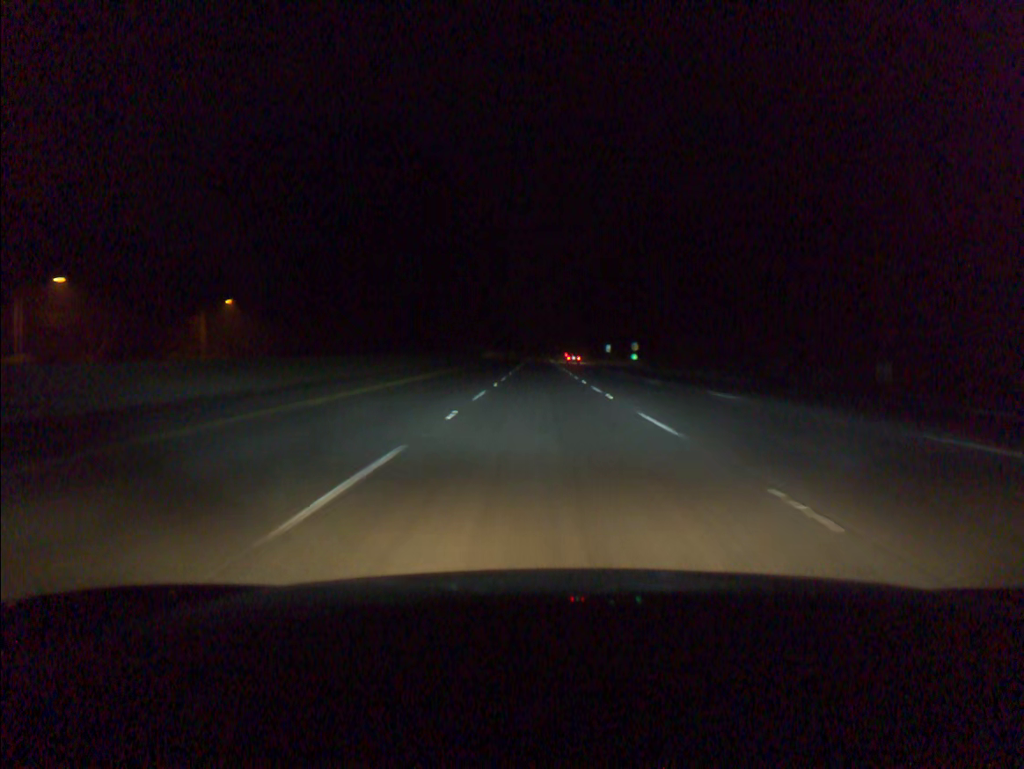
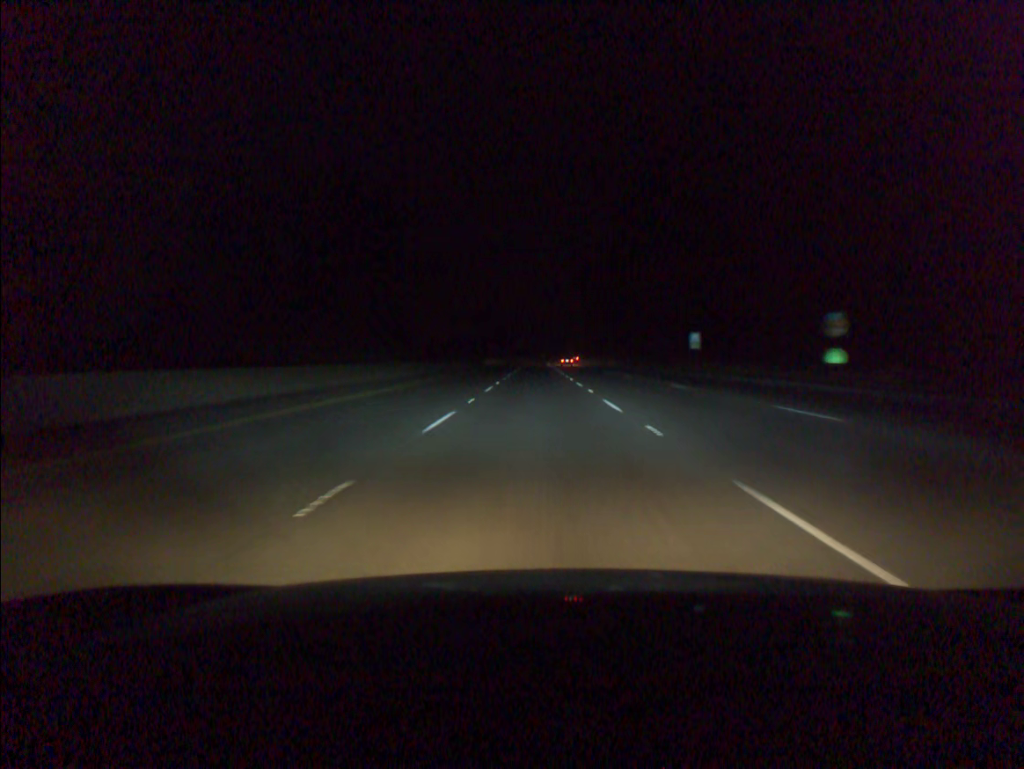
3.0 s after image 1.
(-0.3, +95.6) m; 0°
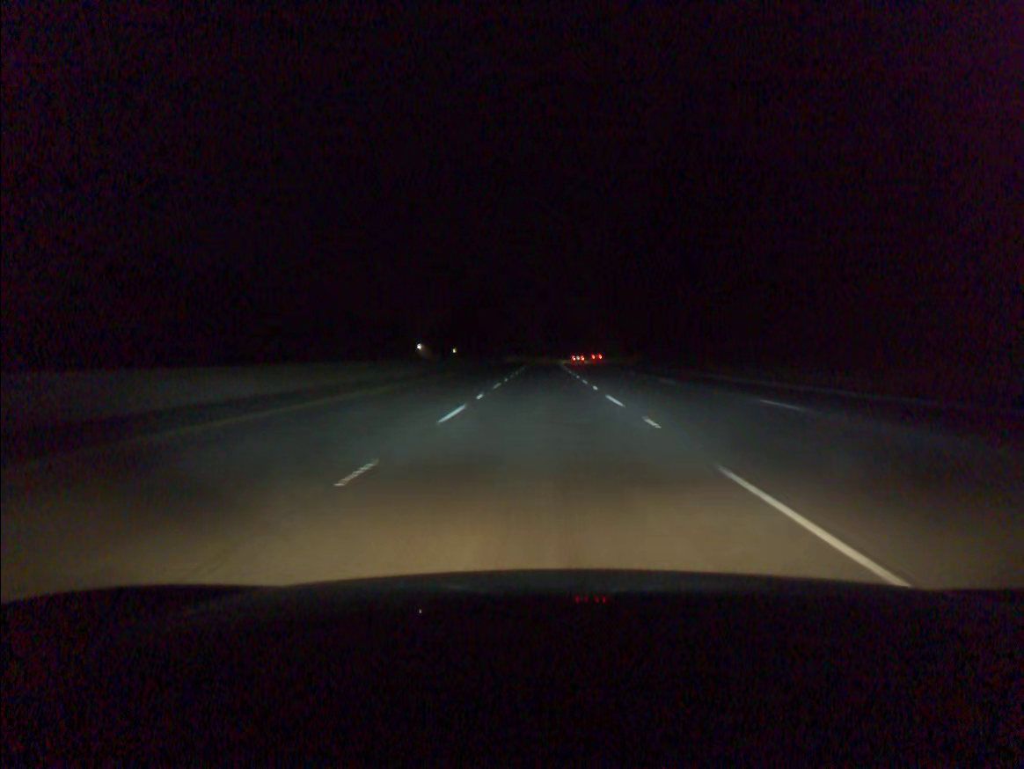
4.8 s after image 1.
(-0.3, +57.2) m; -1°
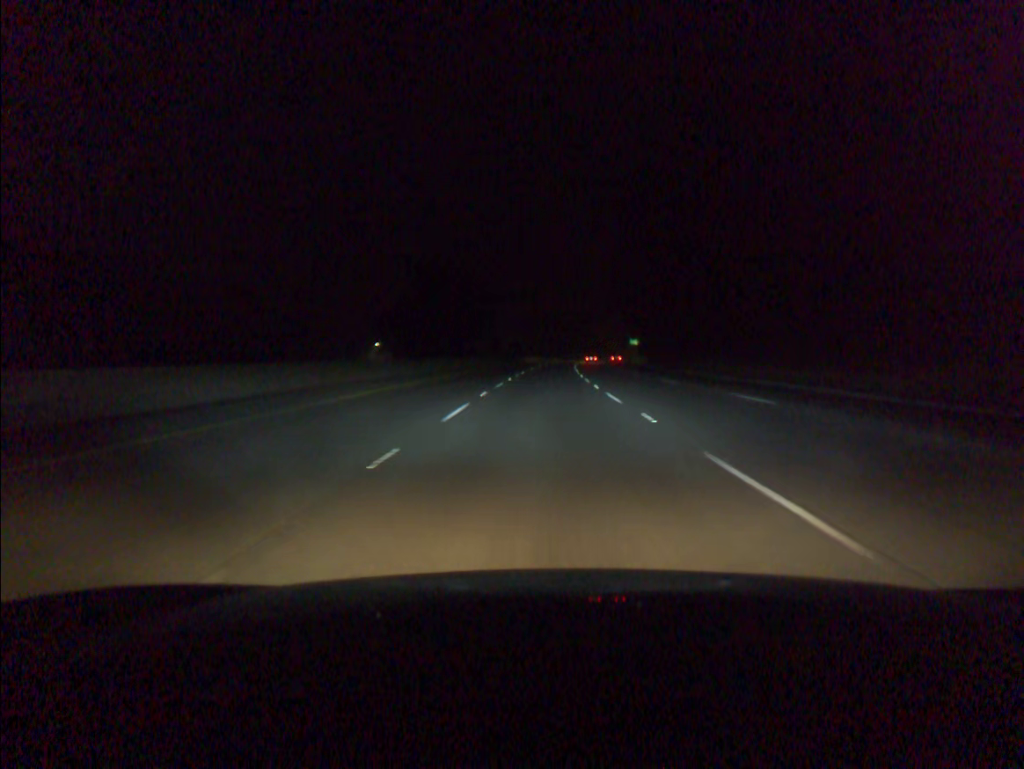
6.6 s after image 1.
(+0.1, +57.2) m; 0°
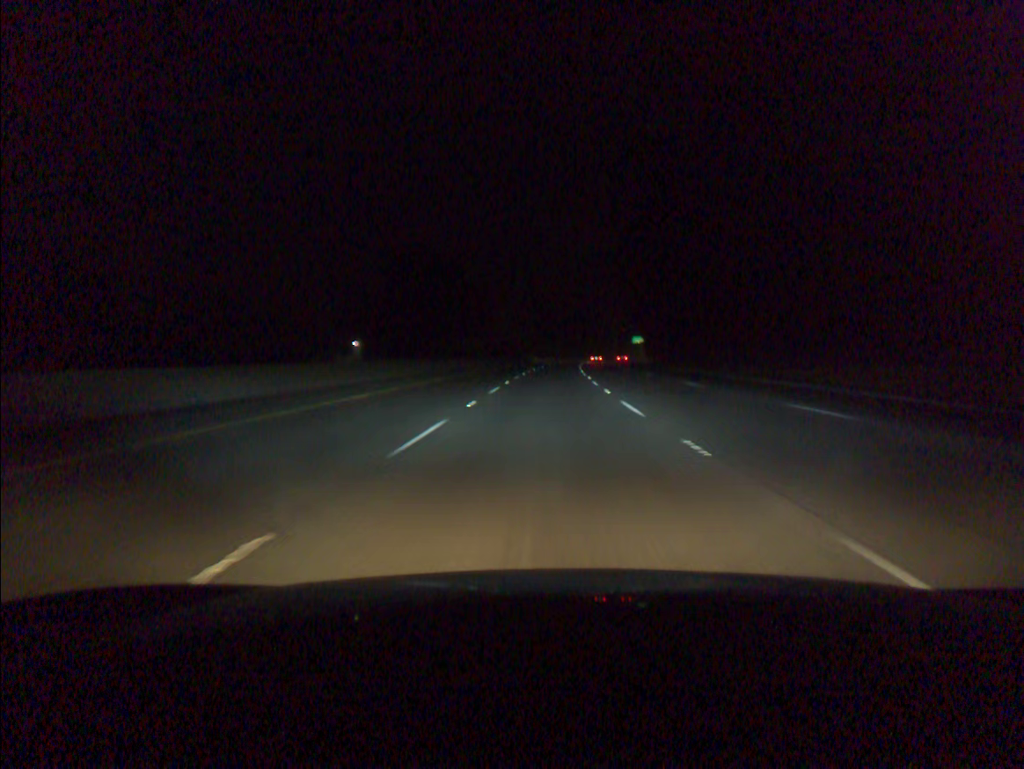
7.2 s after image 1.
(+0.1, +19.1) m; 0°
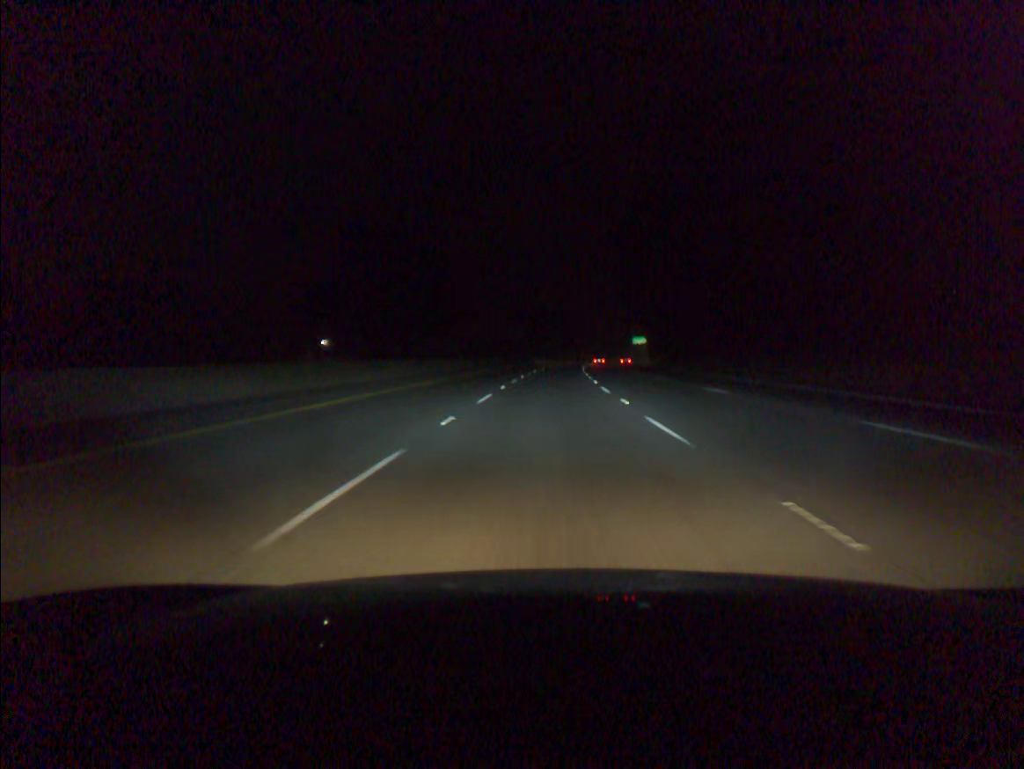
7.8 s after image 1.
(+0.1, +19.0) m; +1°
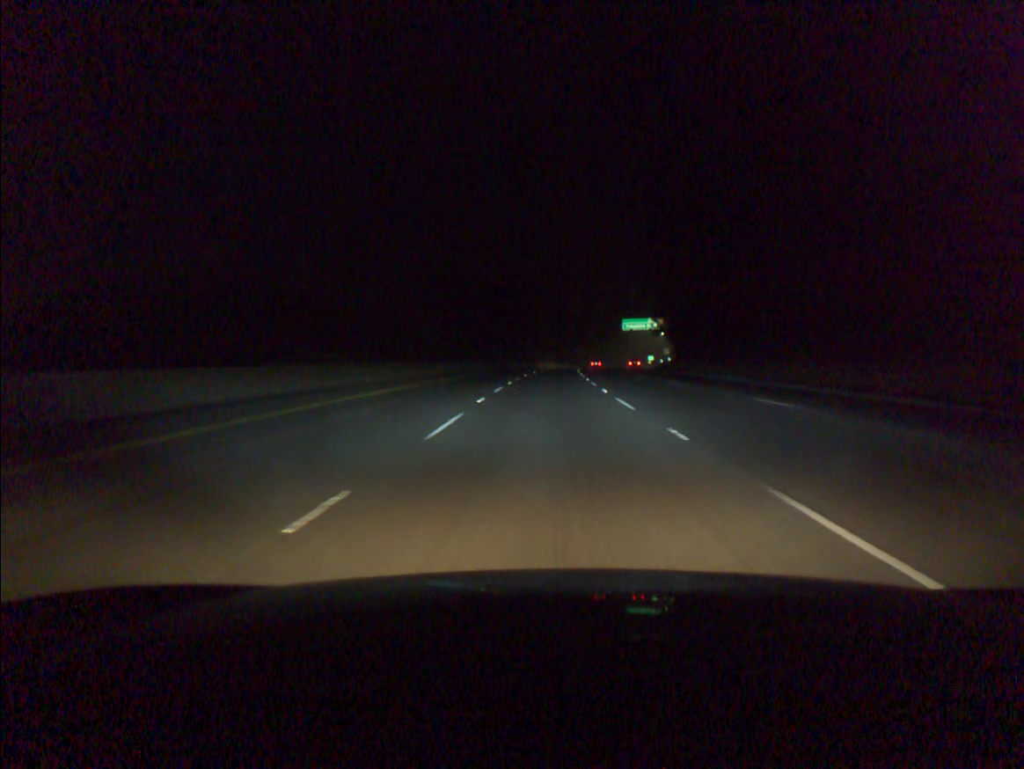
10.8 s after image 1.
(+3.2, +95.3) m; +4°
